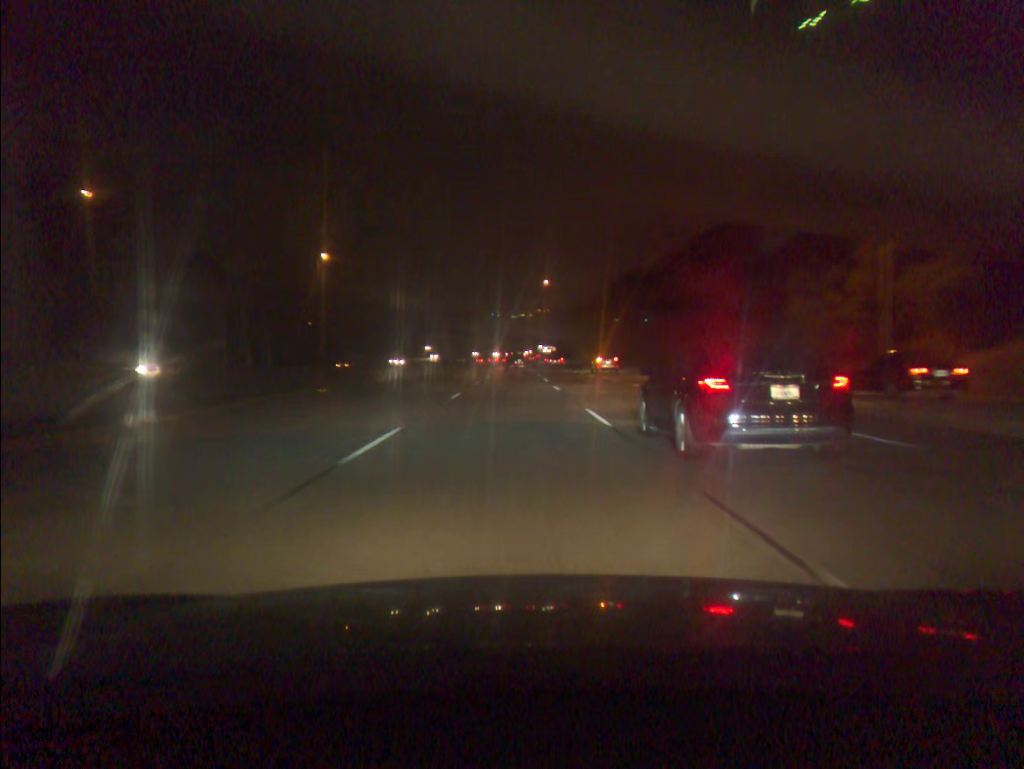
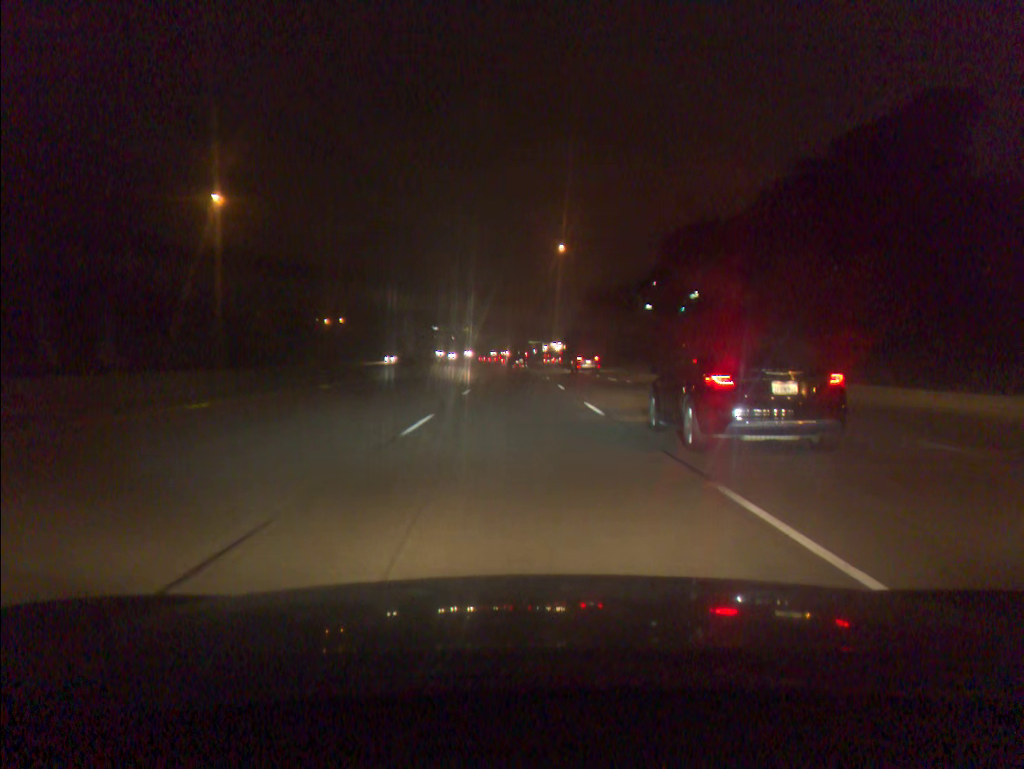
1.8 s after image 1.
(-0.4, +53.9) m; 0°
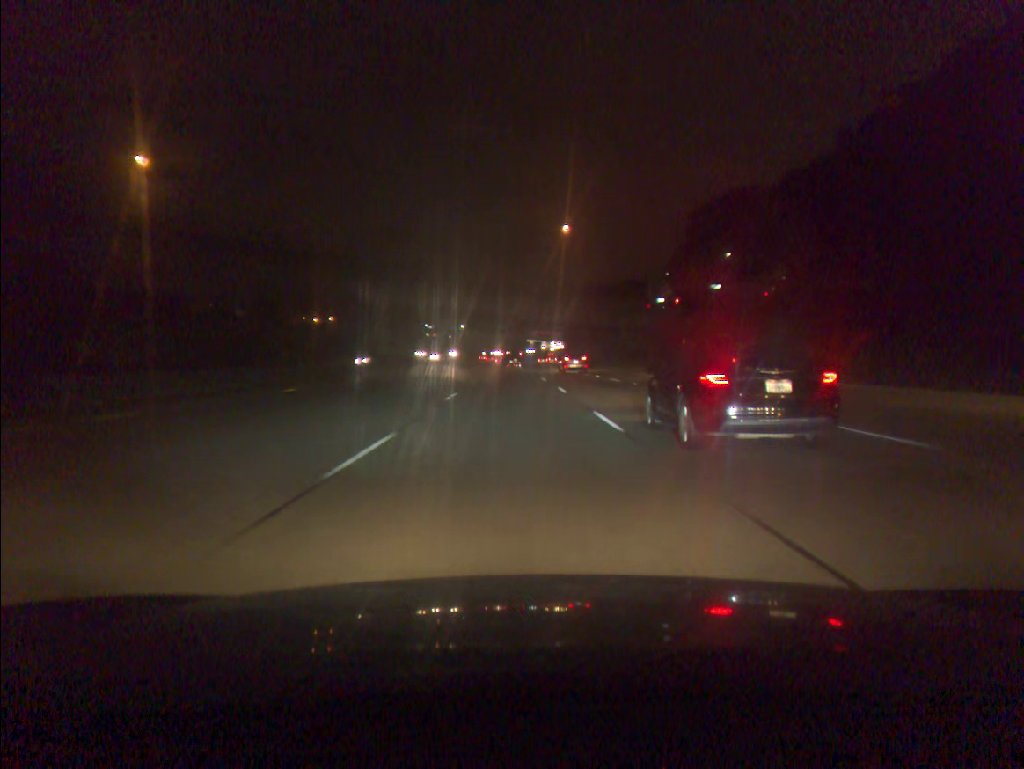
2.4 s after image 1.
(0.0, +18.1) m; 0°
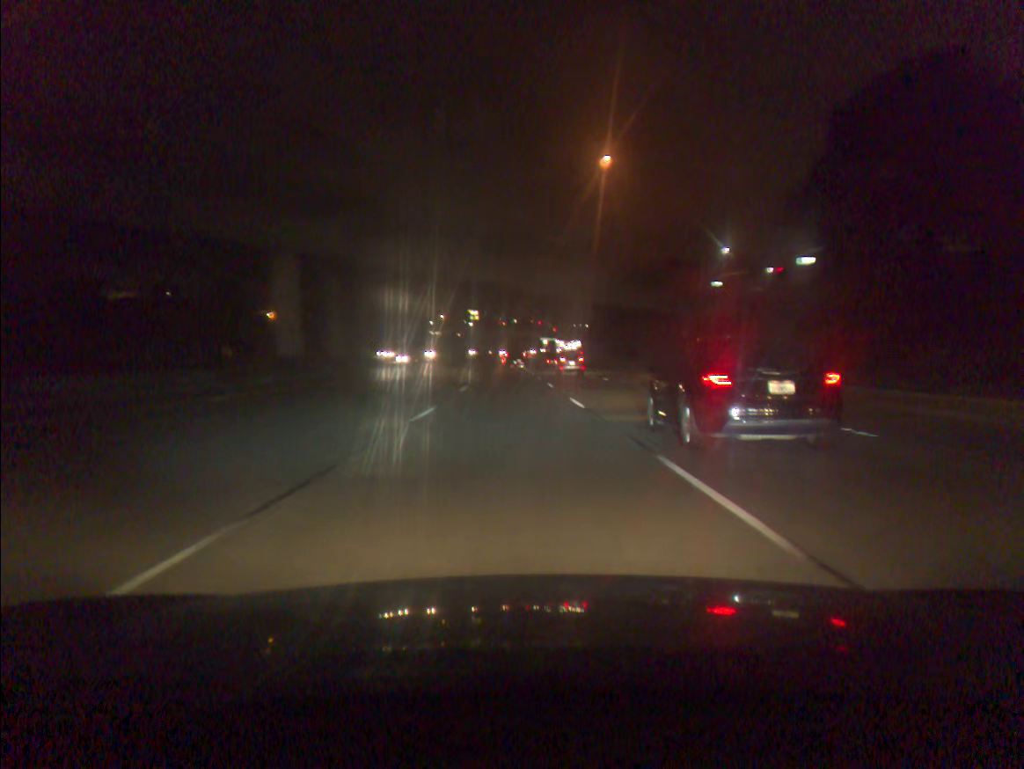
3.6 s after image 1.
(-0.2, +36.3) m; -1°
